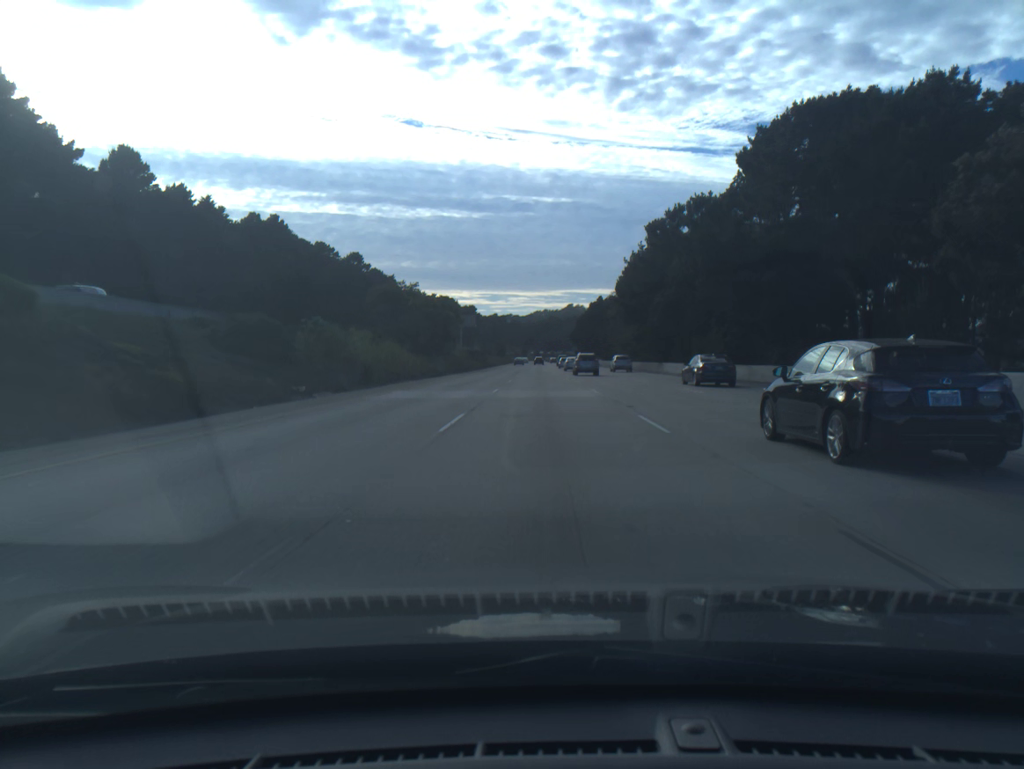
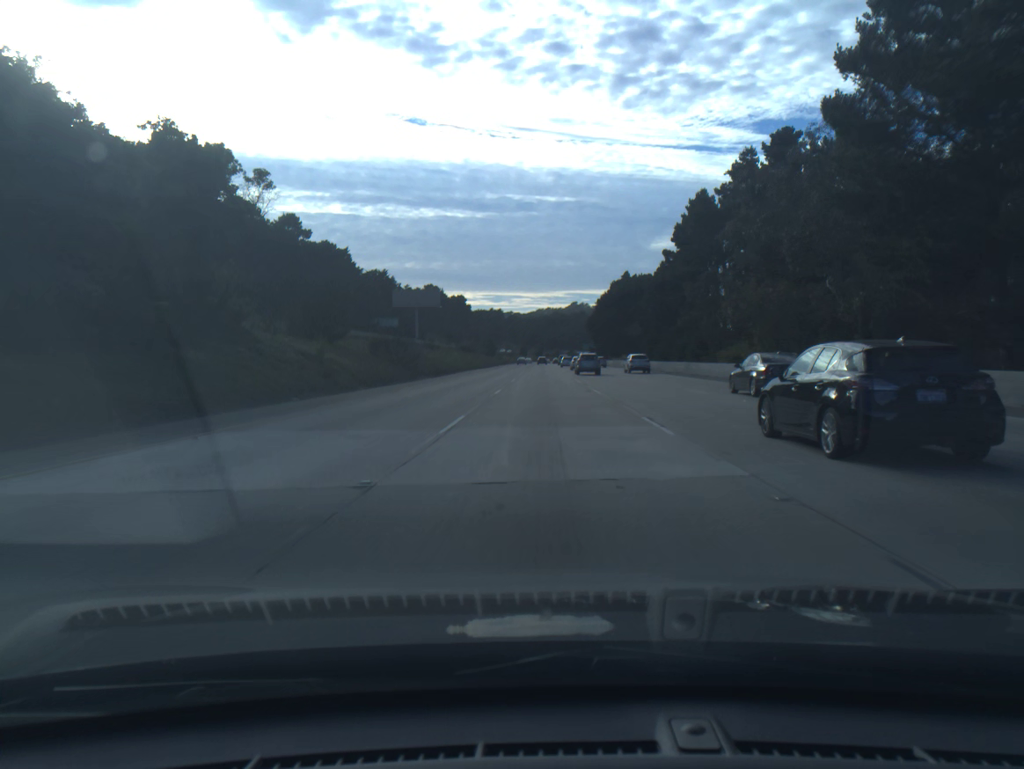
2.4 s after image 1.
(-0.1, +73.4) m; 0°
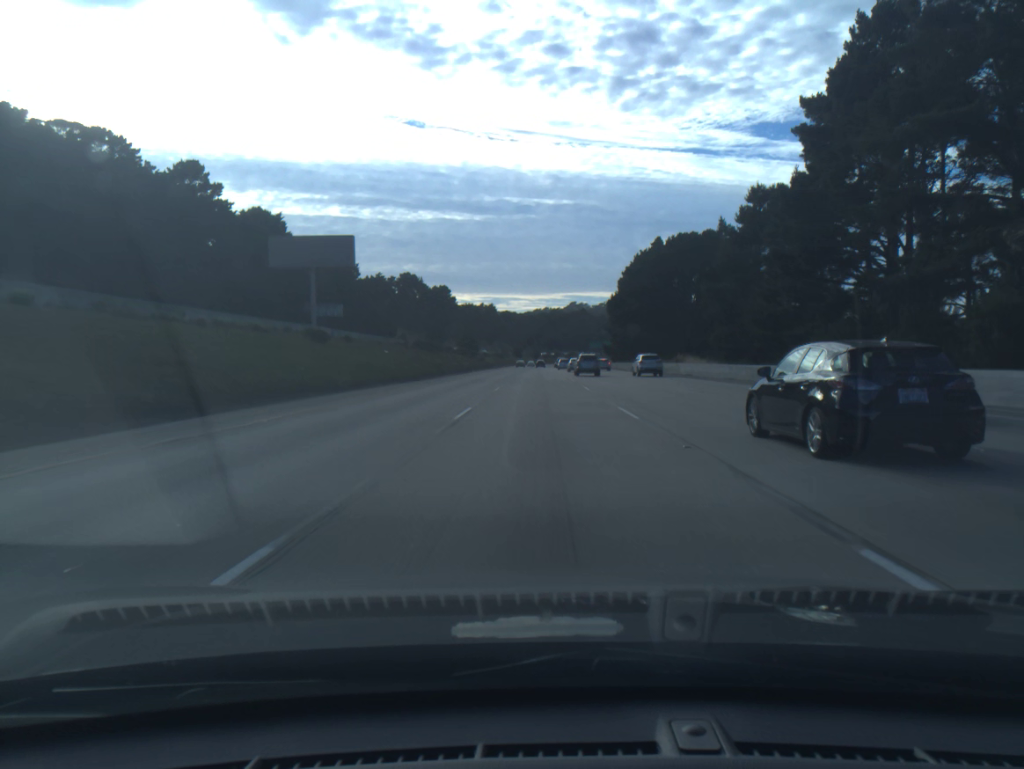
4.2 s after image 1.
(+0.1, +55.1) m; 0°
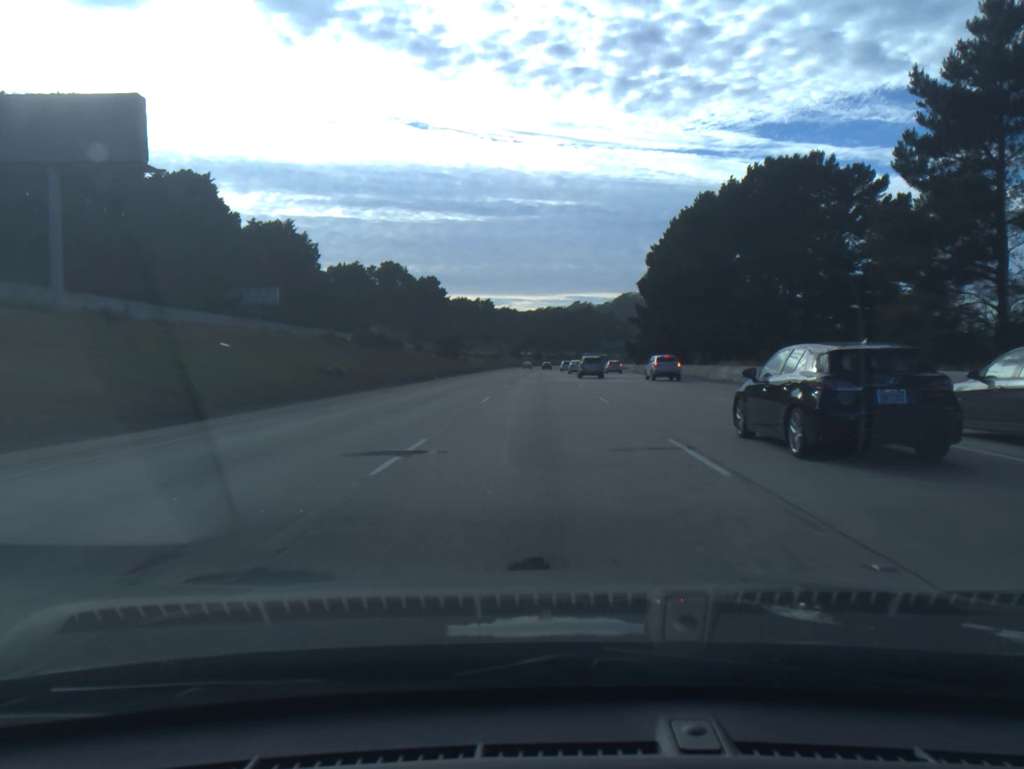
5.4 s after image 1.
(0.0, +36.7) m; 0°
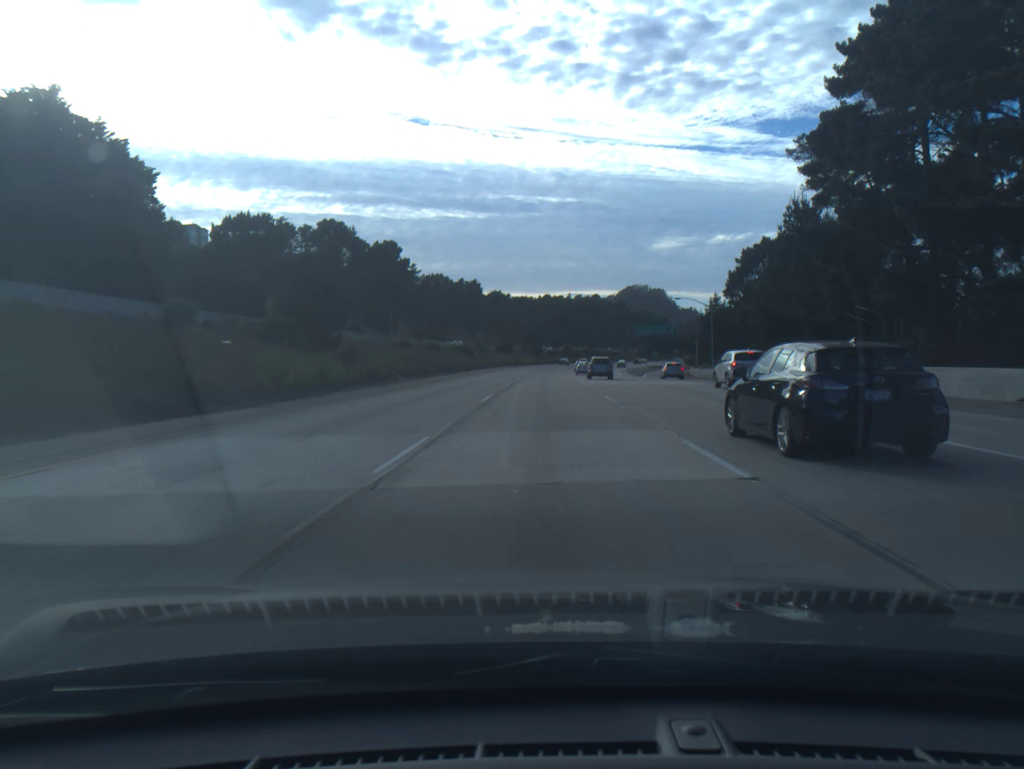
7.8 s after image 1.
(-0.1, +73.4) m; 0°
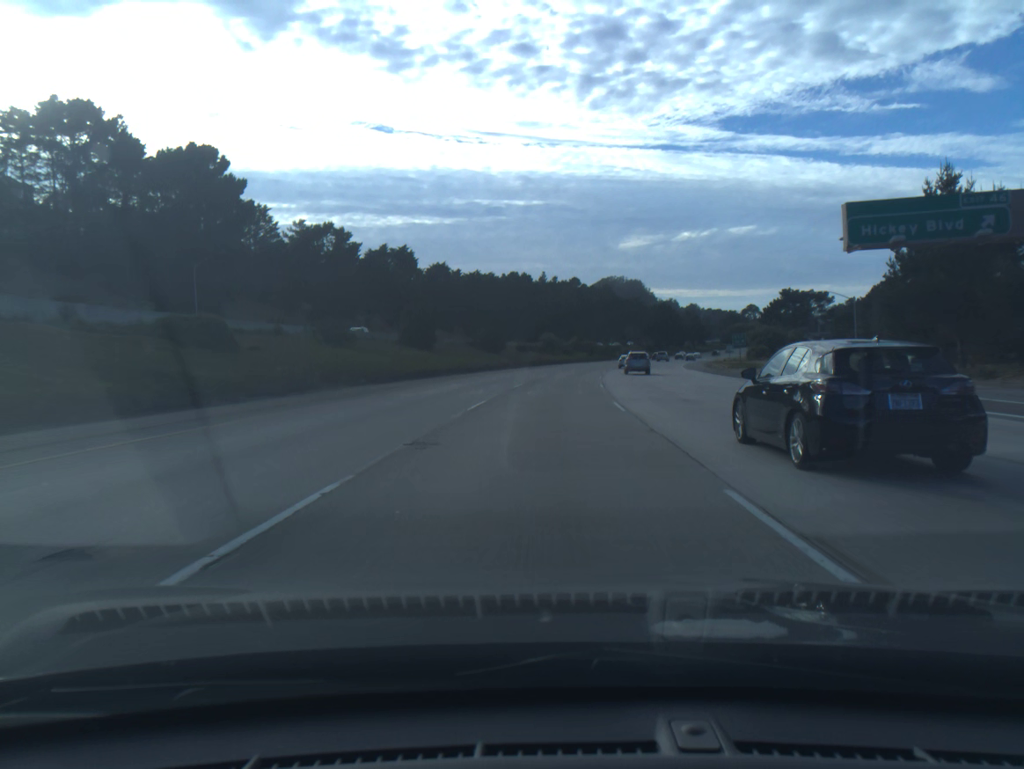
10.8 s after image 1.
(+1.0, +91.8) m; +2°
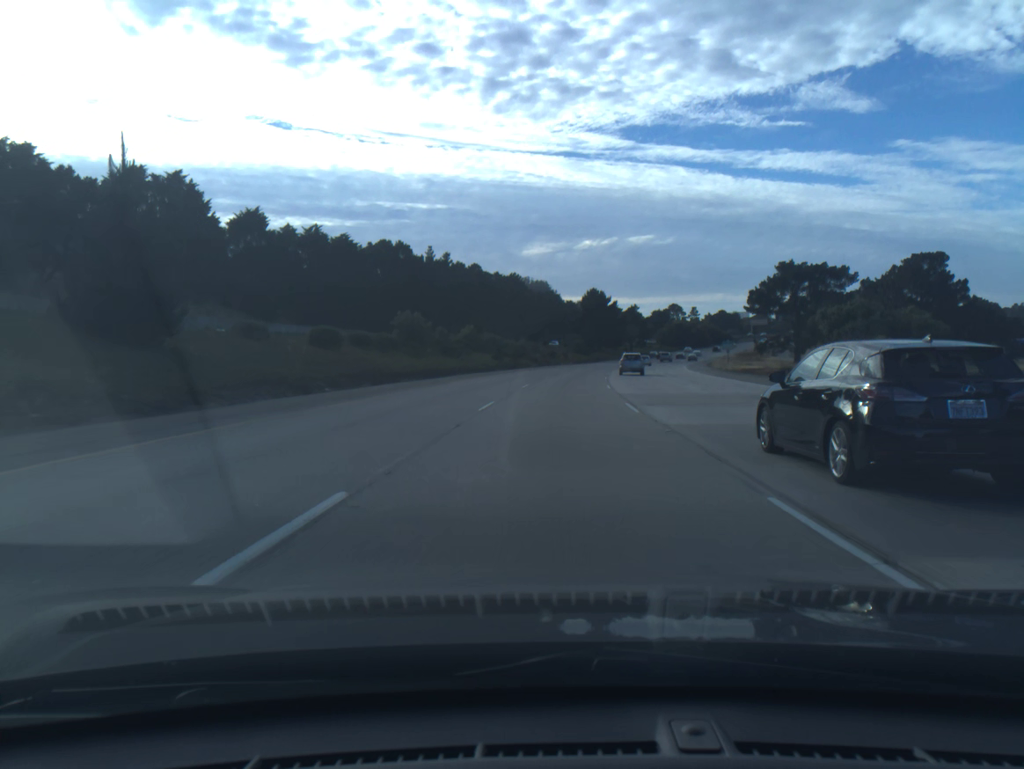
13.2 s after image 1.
(+4.1, +73.2) m; +7°
